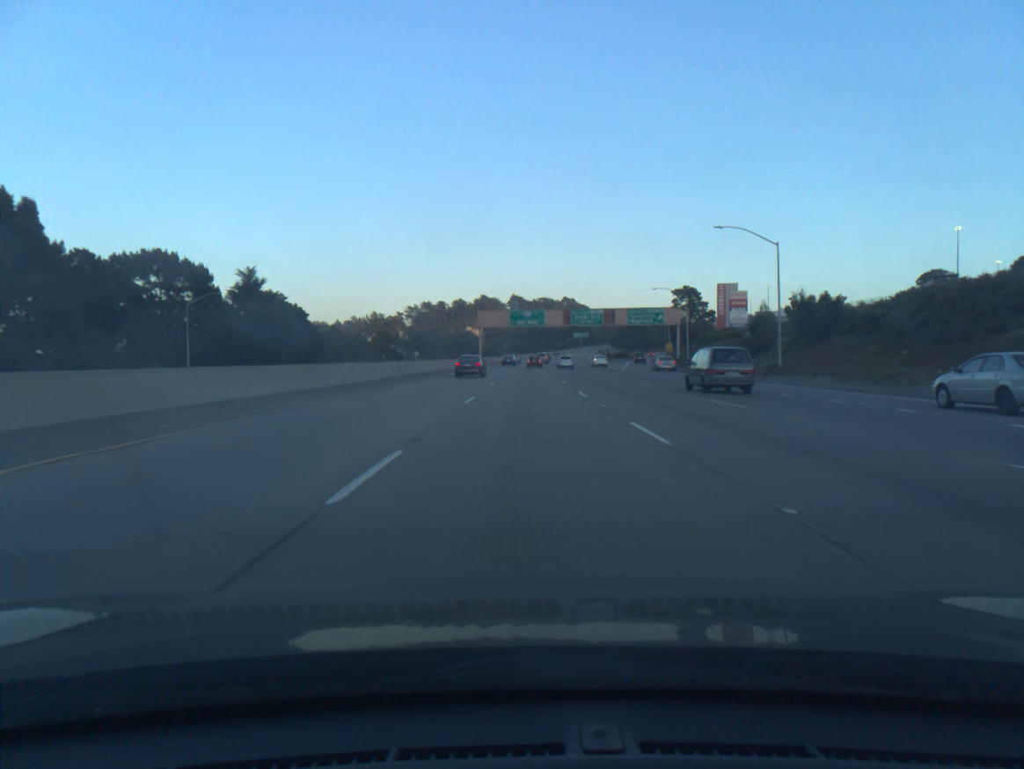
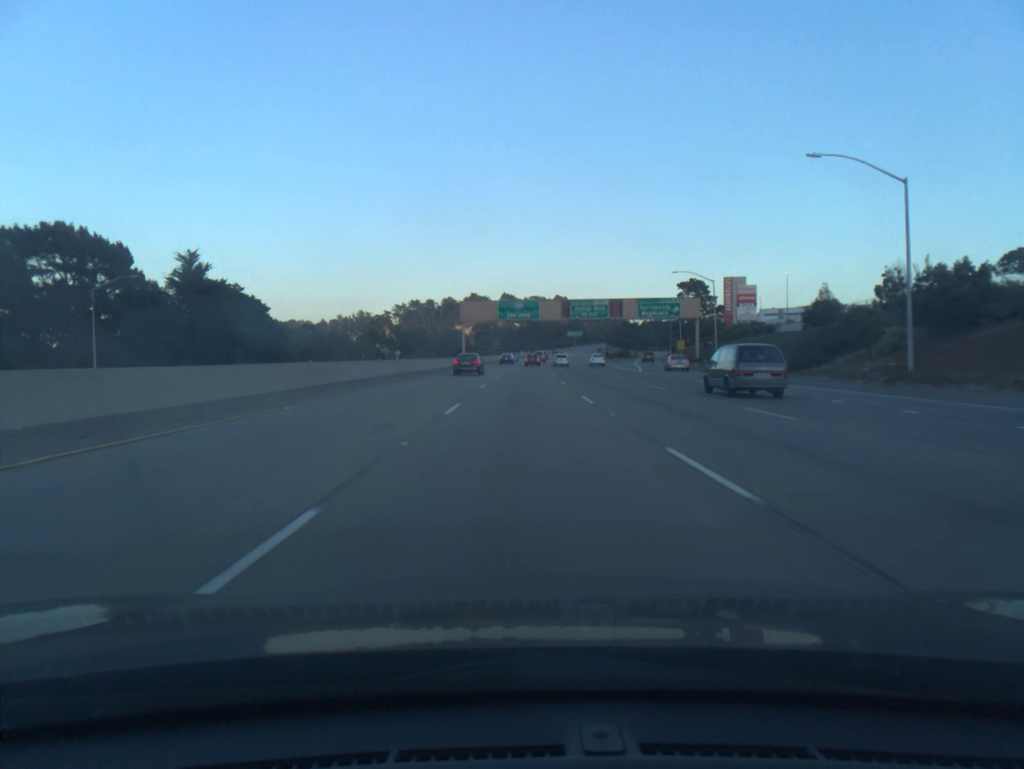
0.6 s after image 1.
(+0.1, +18.9) m; +1°
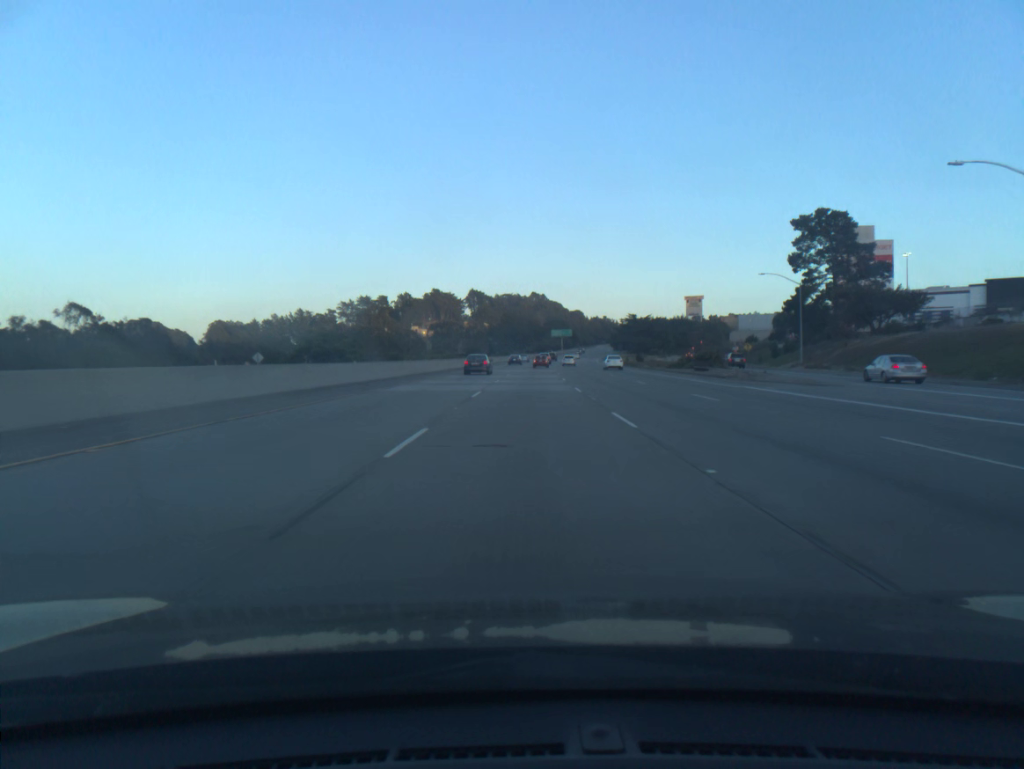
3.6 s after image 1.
(+1.6, +95.7) m; +2°
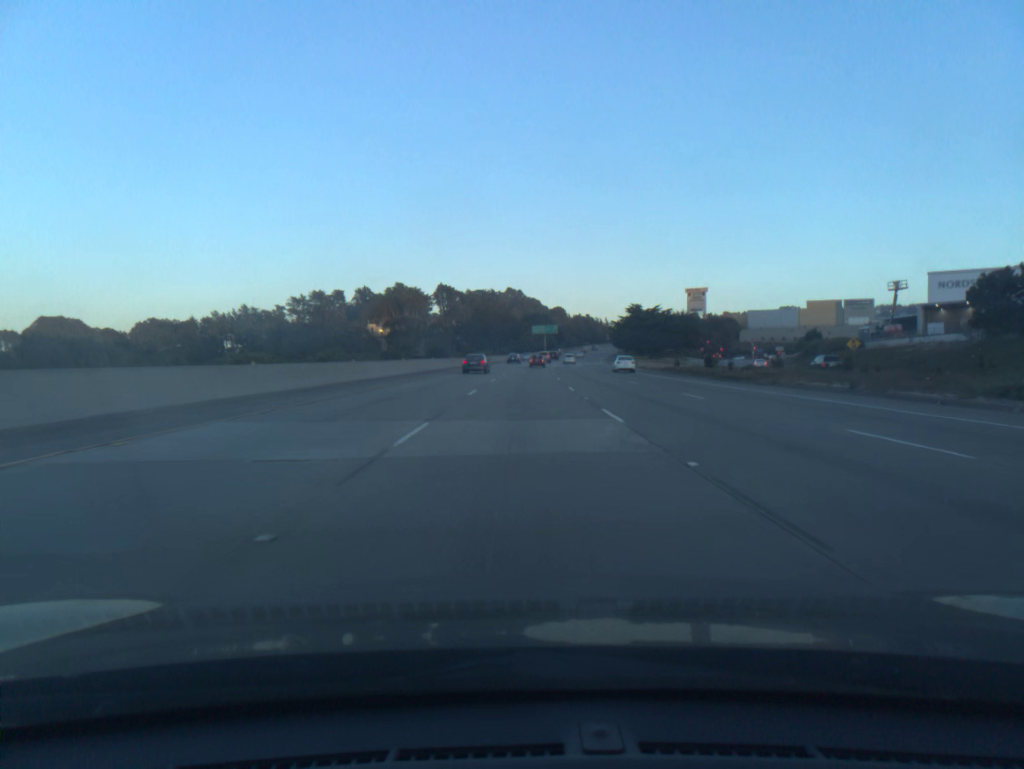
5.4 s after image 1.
(+1.0, +57.5) m; +2°
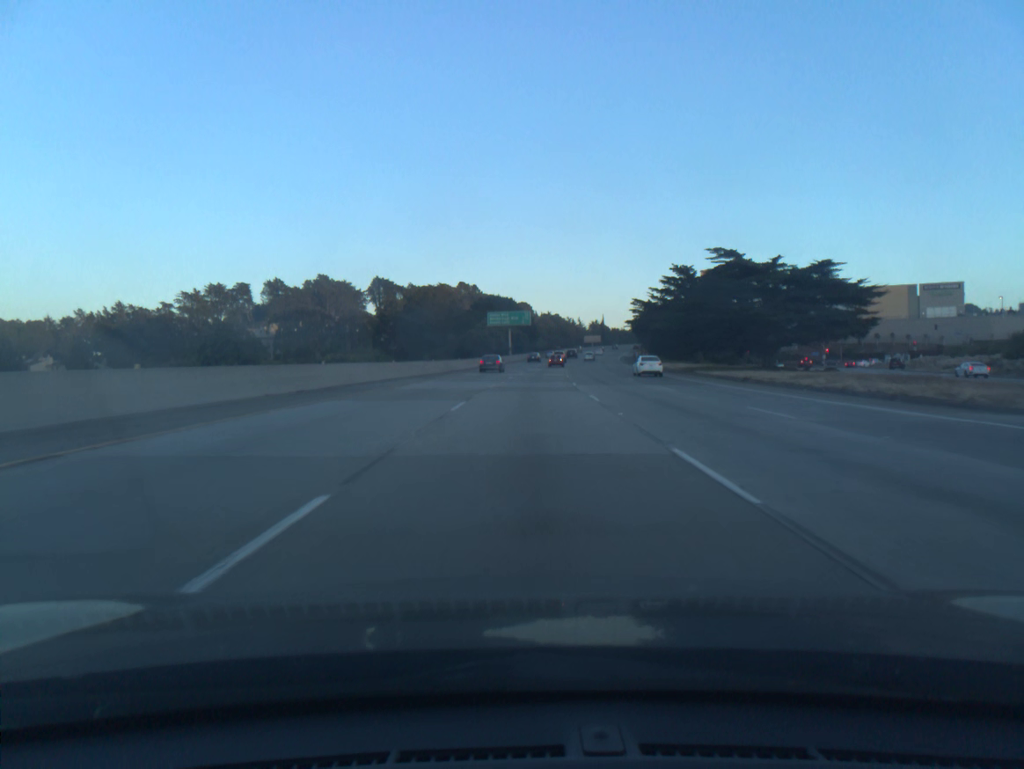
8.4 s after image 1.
(+2.0, +95.5) m; +3°
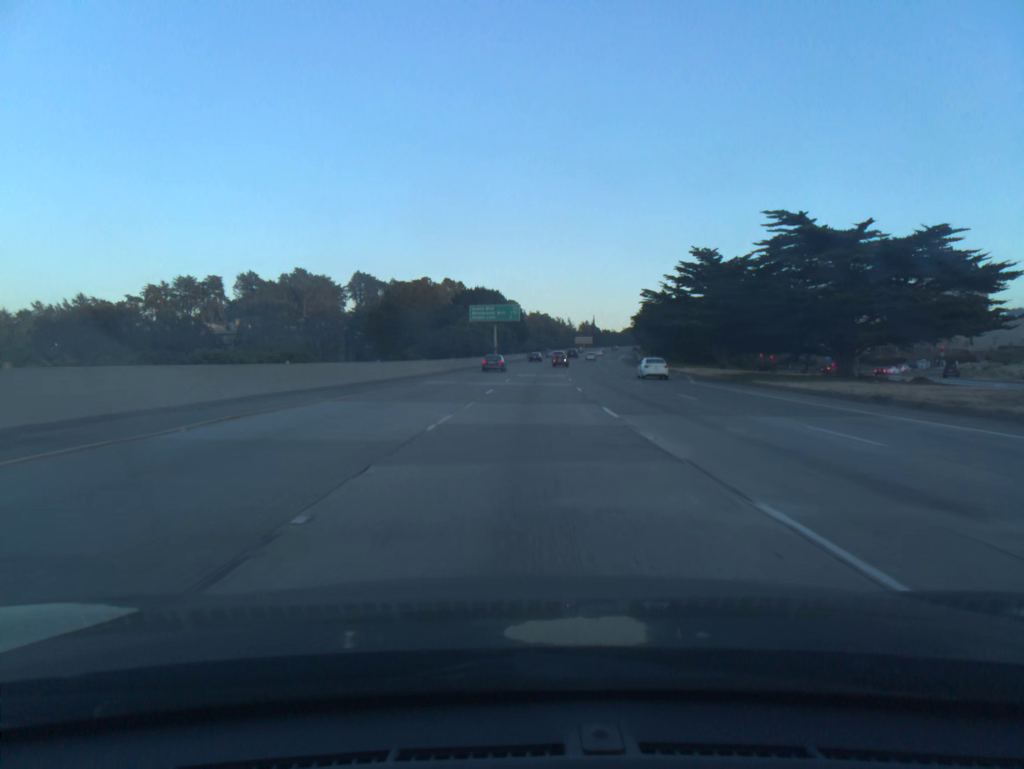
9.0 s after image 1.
(+0.1, +19.0) m; +1°
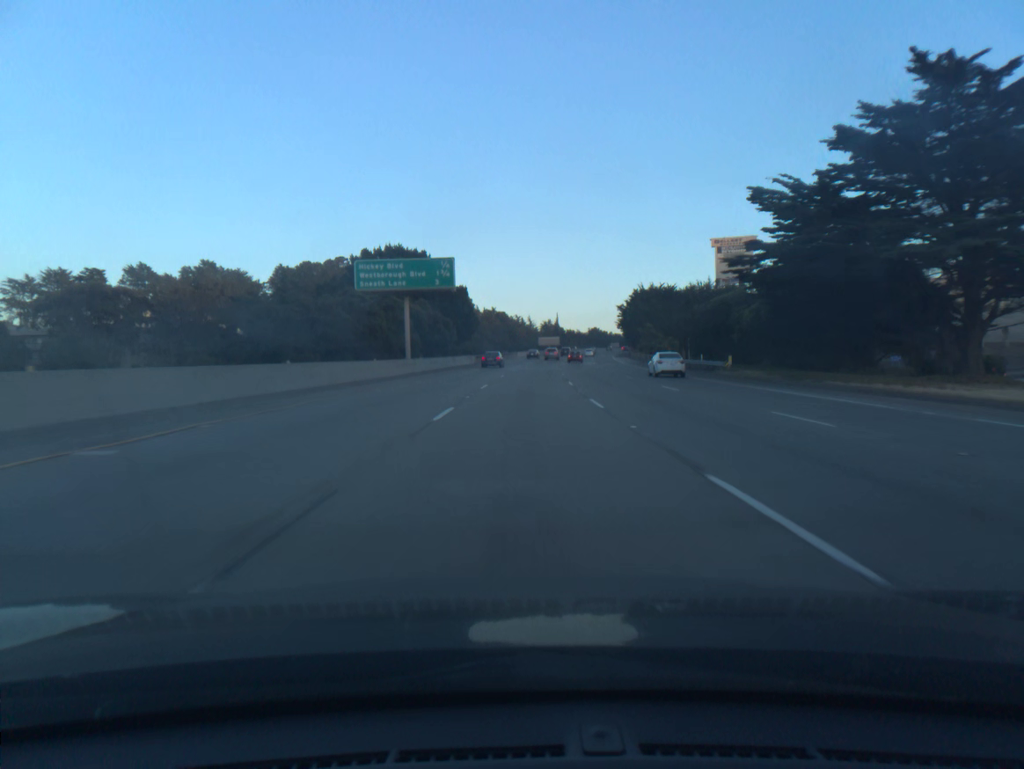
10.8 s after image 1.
(+1.7, +57.0) m; +3°
